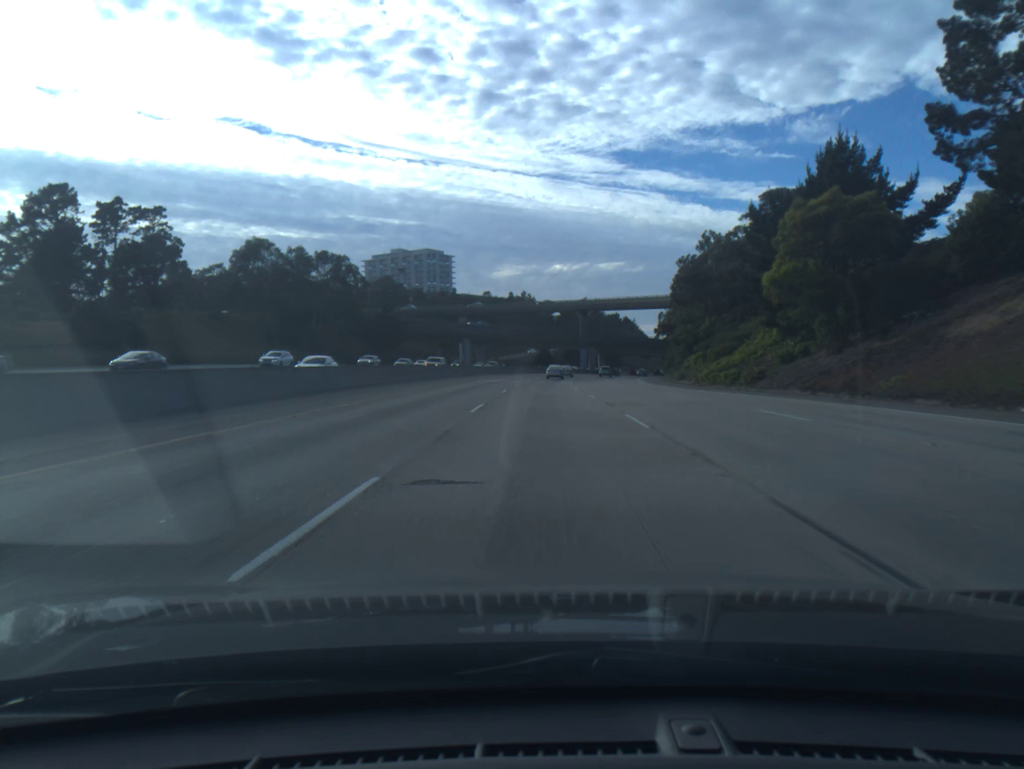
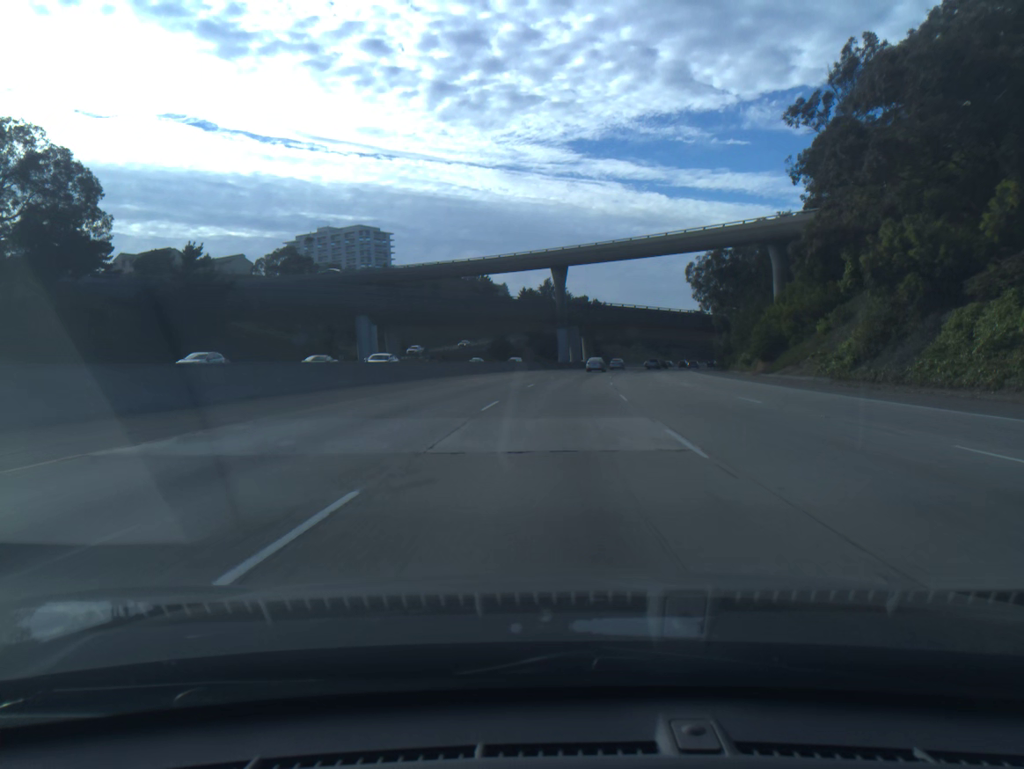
(+1.0, +73.8) m; +3°
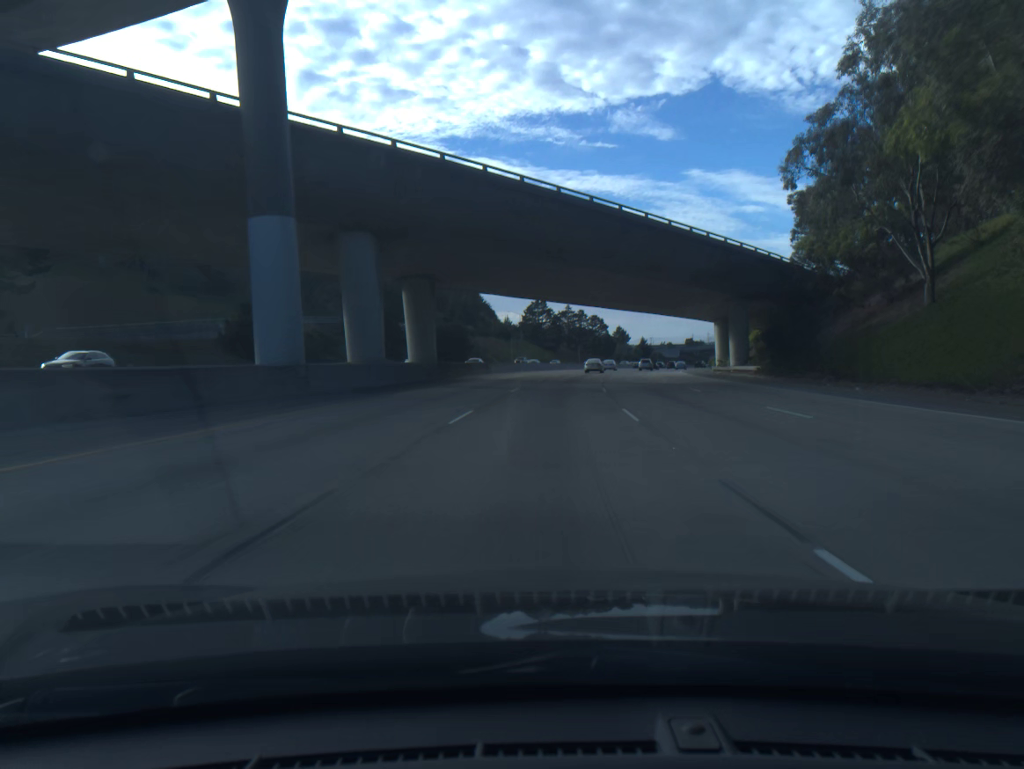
(+7.7, +90.9) m; +9°
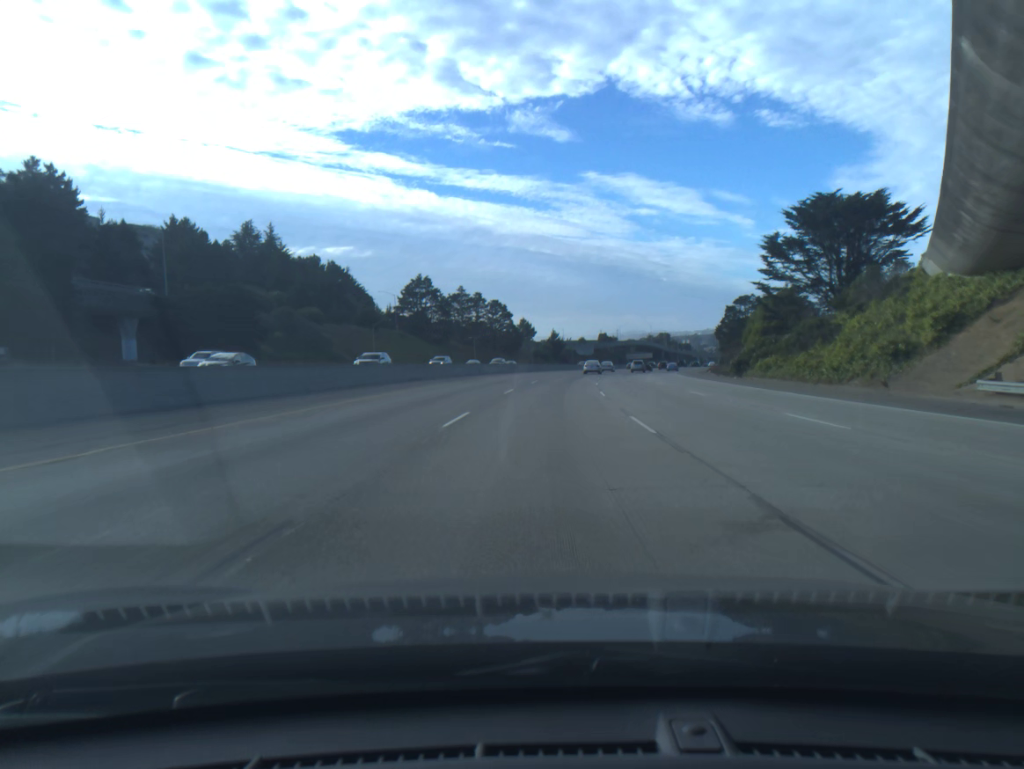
(+4.2, +73.0) m; +7°
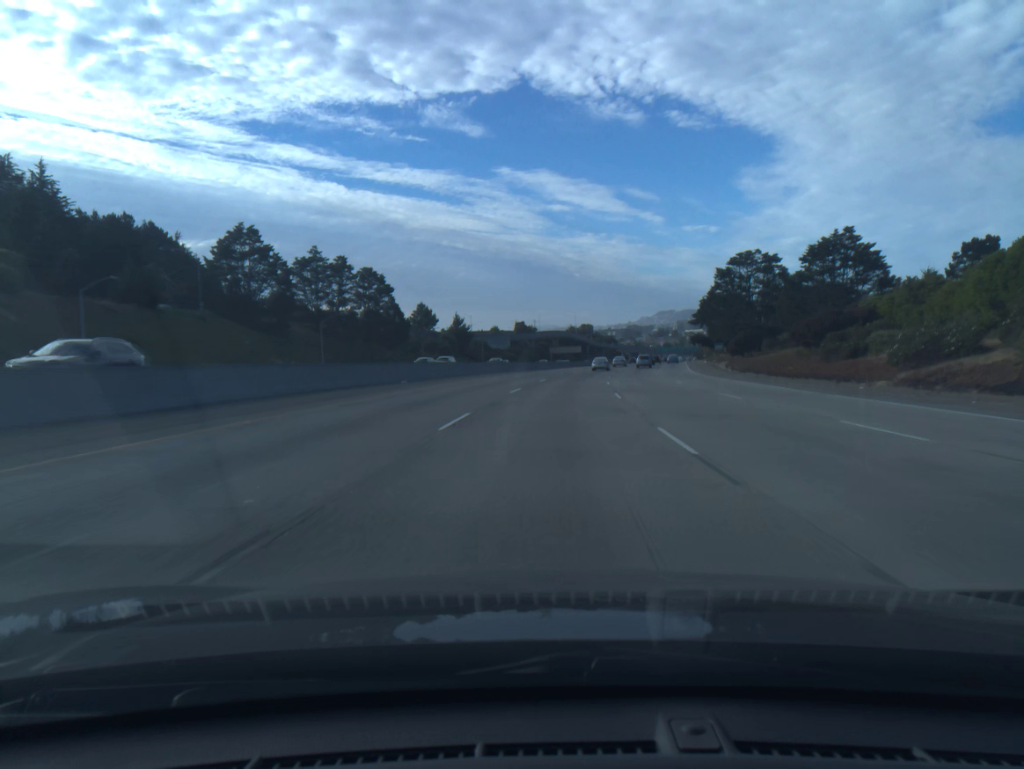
(+4.0, +73.6) m; +6°
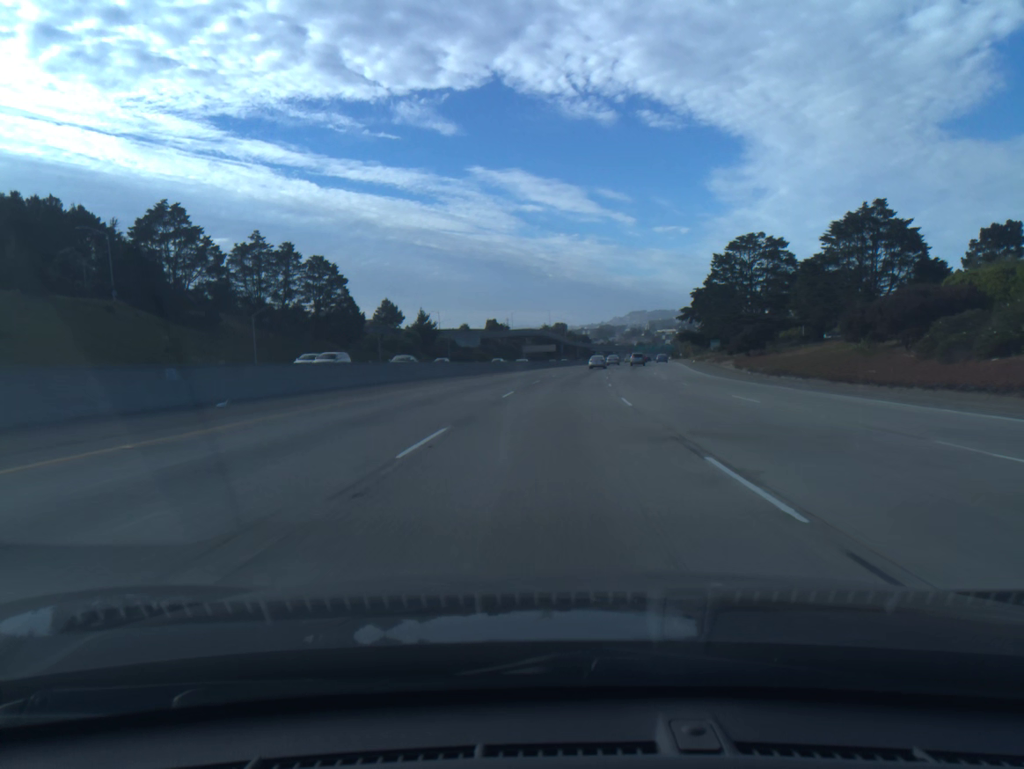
(+0.3, +18.5) m; +2°
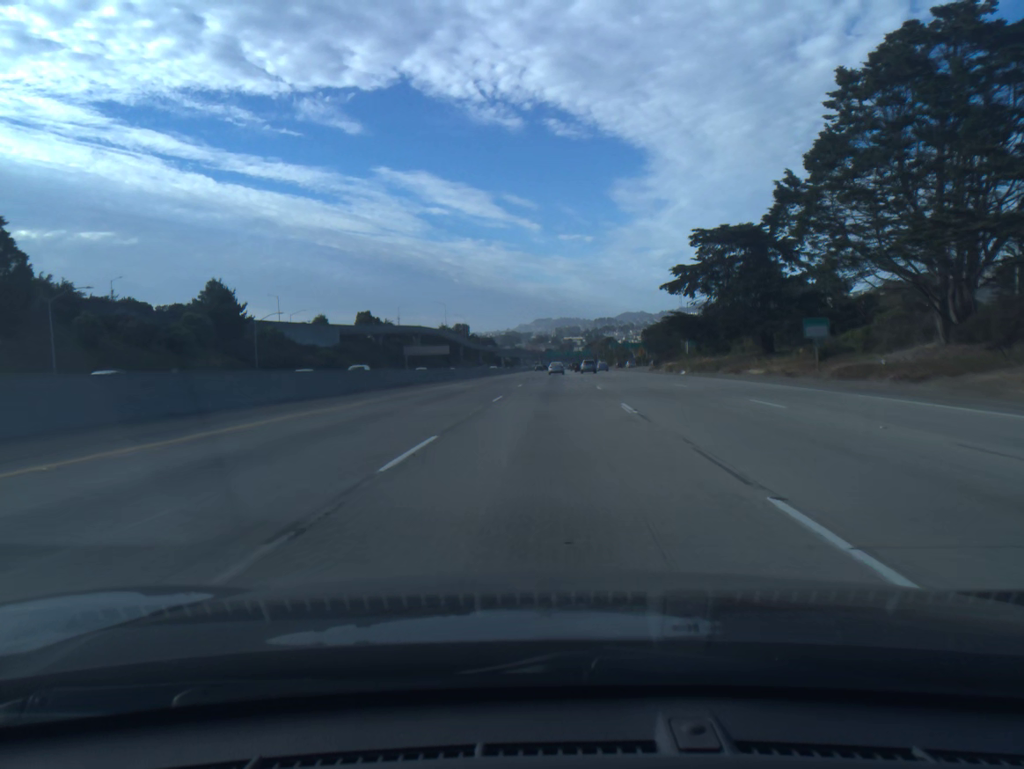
(+4.8, +73.9) m; +7°
